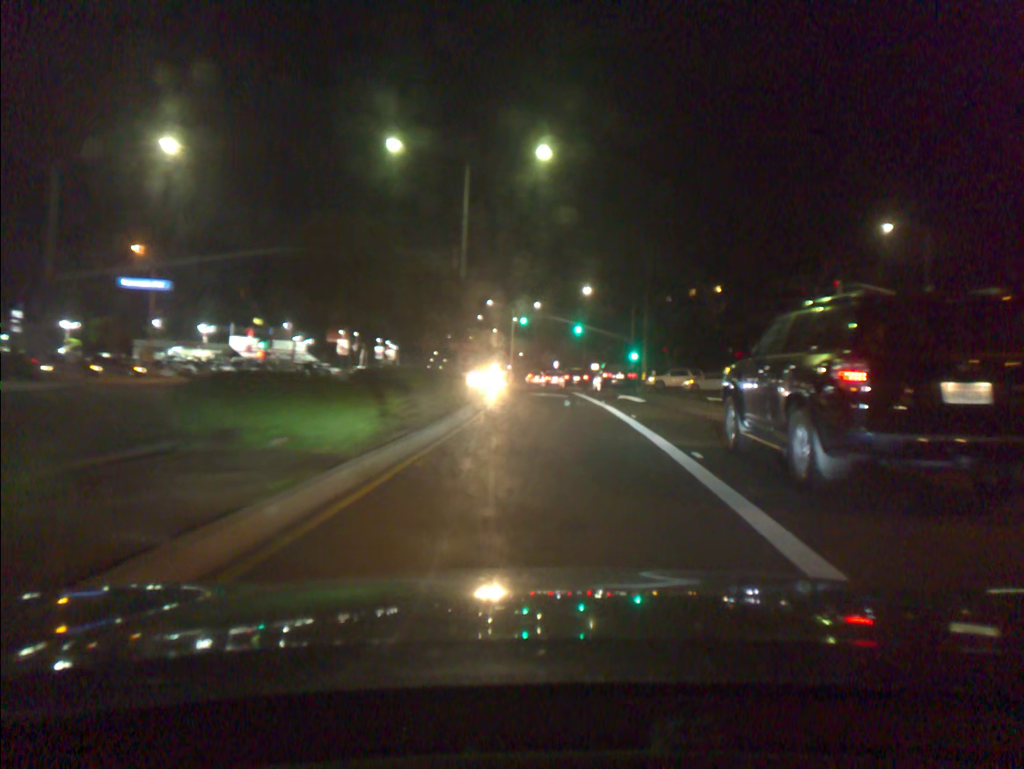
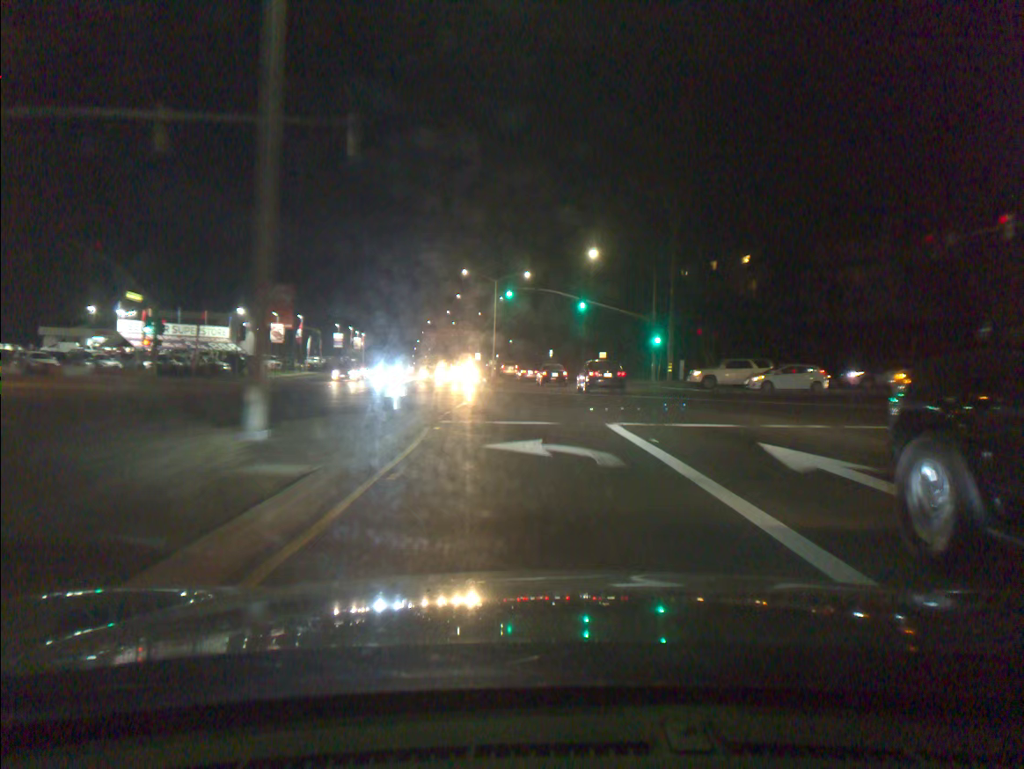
(+0.2, +20.4) m; +1°
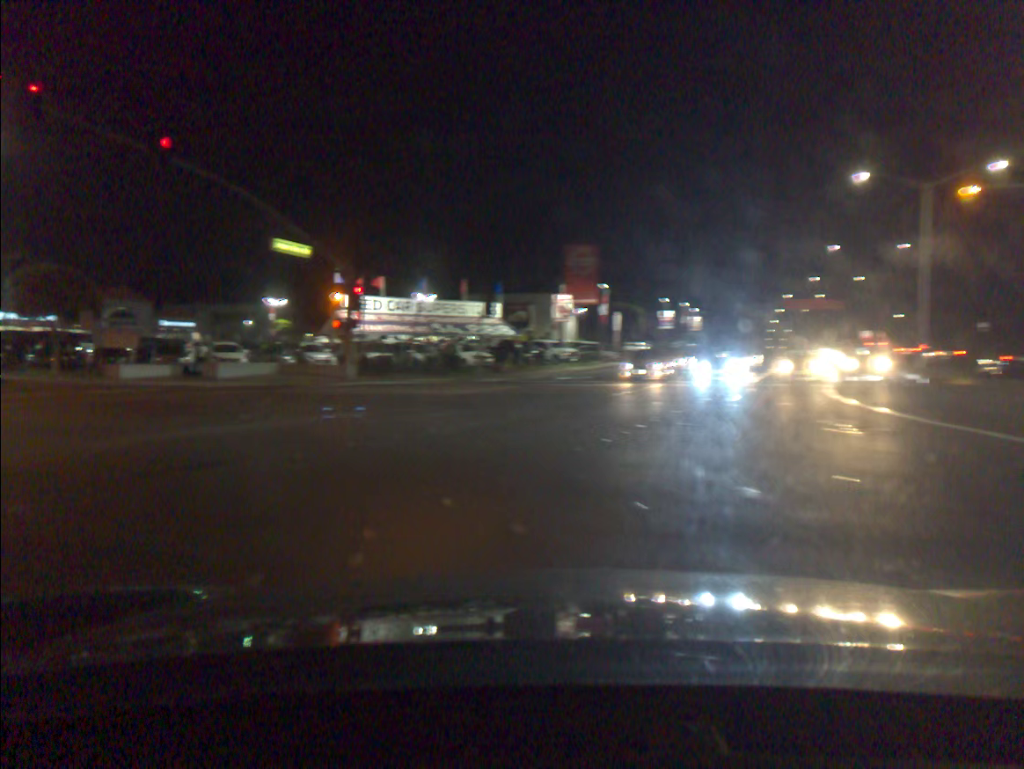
(-4.0, +28.0) m; -27°
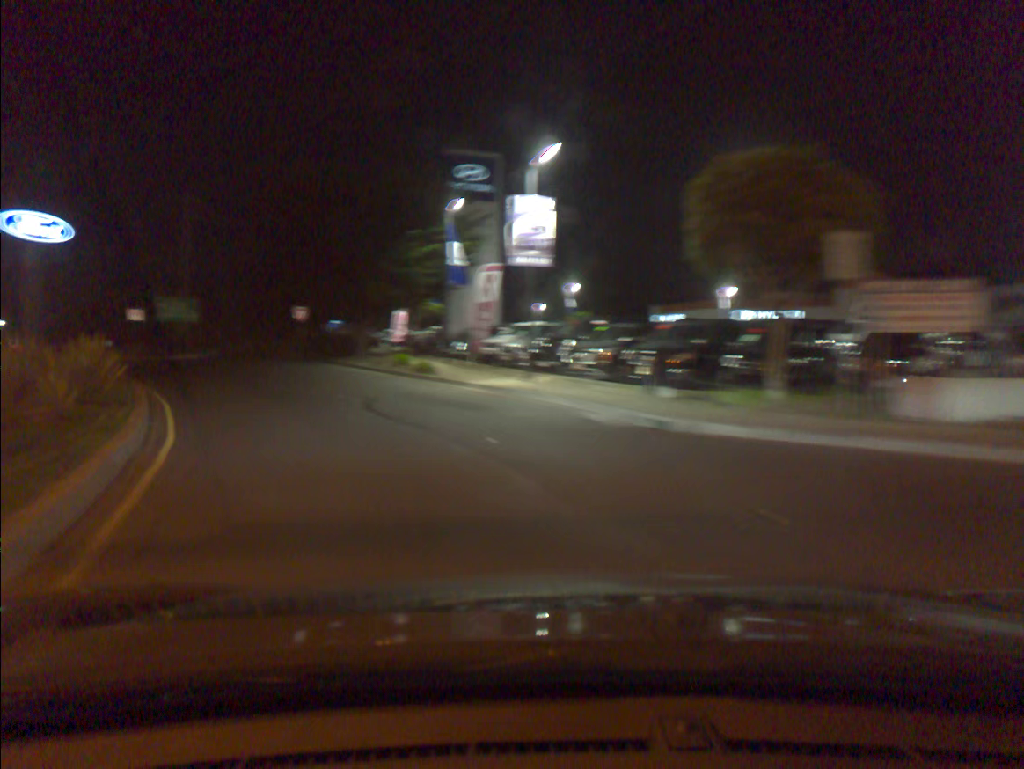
(-12.1, +23.6) m; -49°
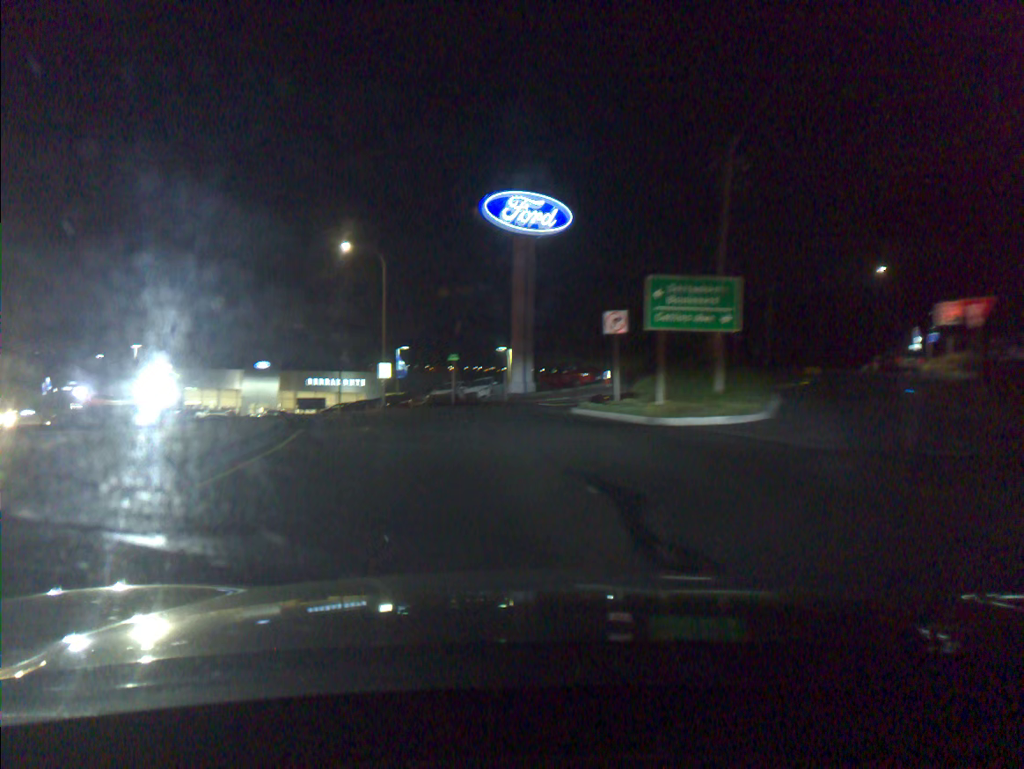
(-9.9, +26.8) m; -36°
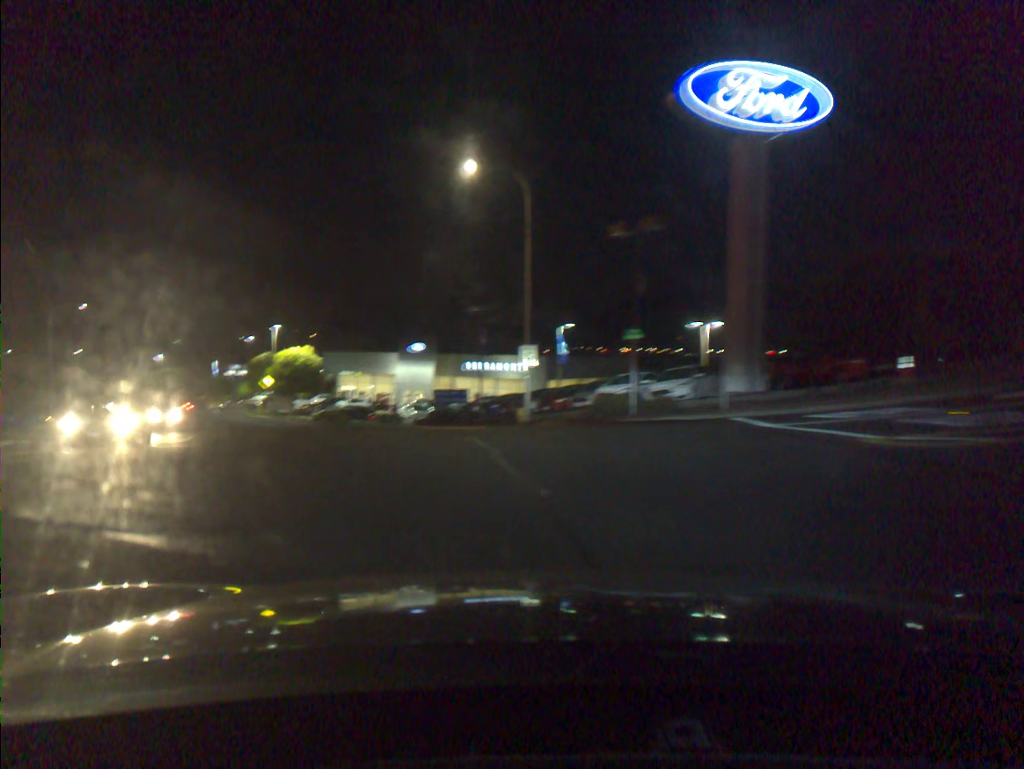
(-1.6, +15.5) m; -13°
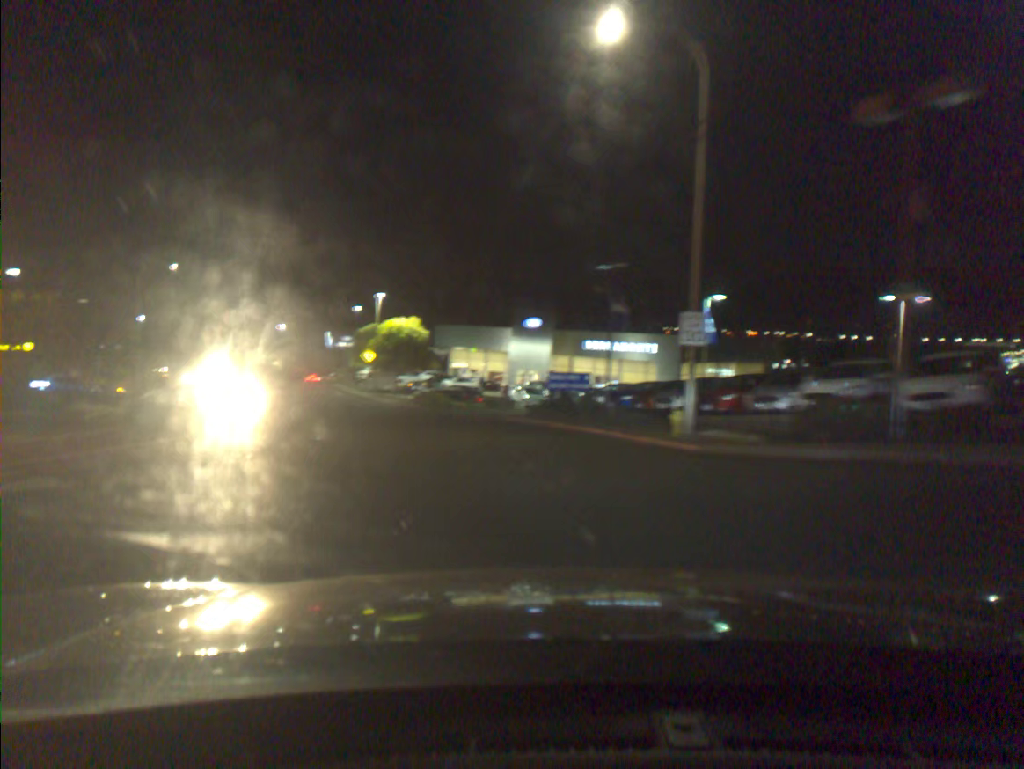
(-0.8, +10.3) m; -8°
